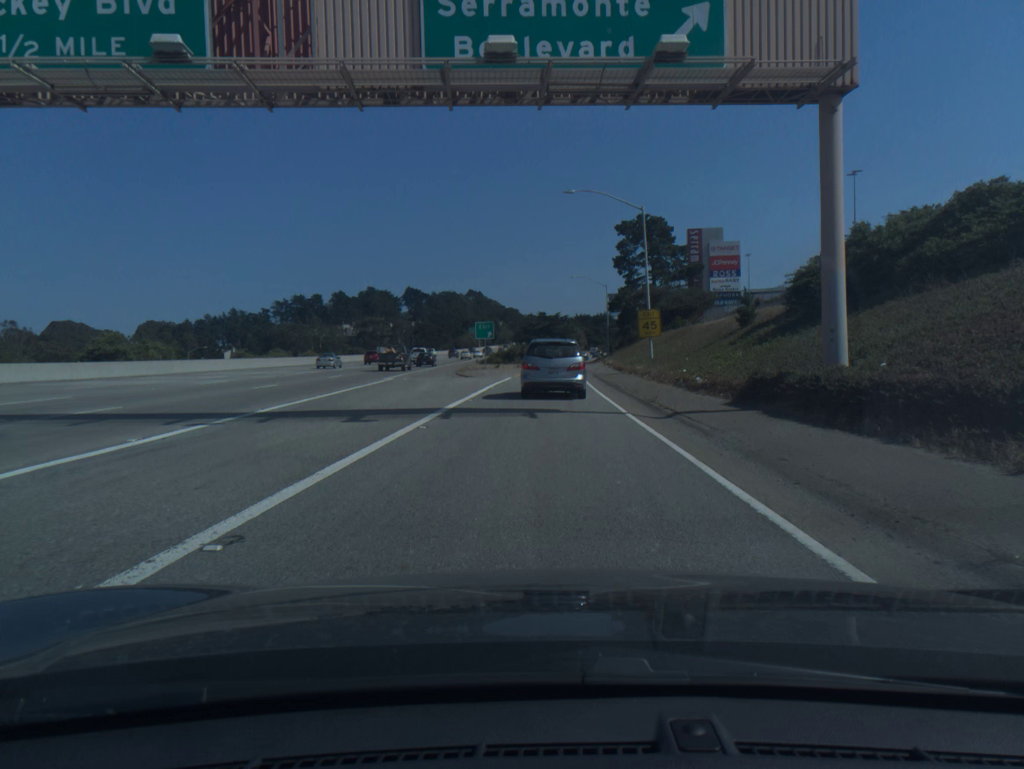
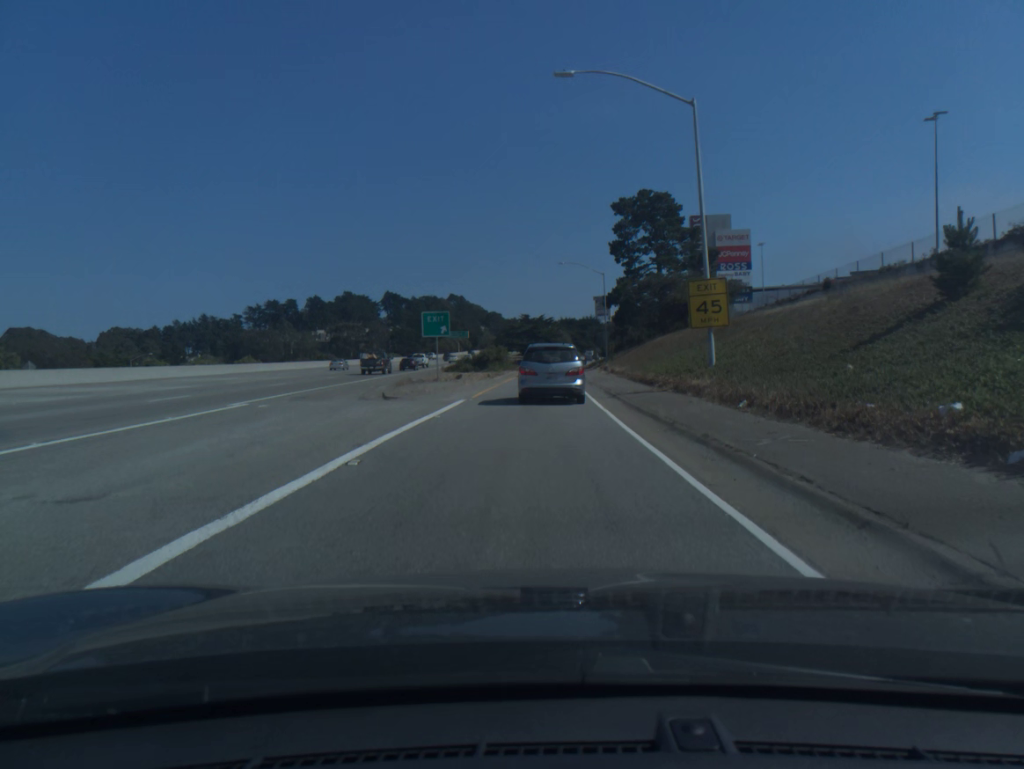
(+0.2, +18.9) m; +1°
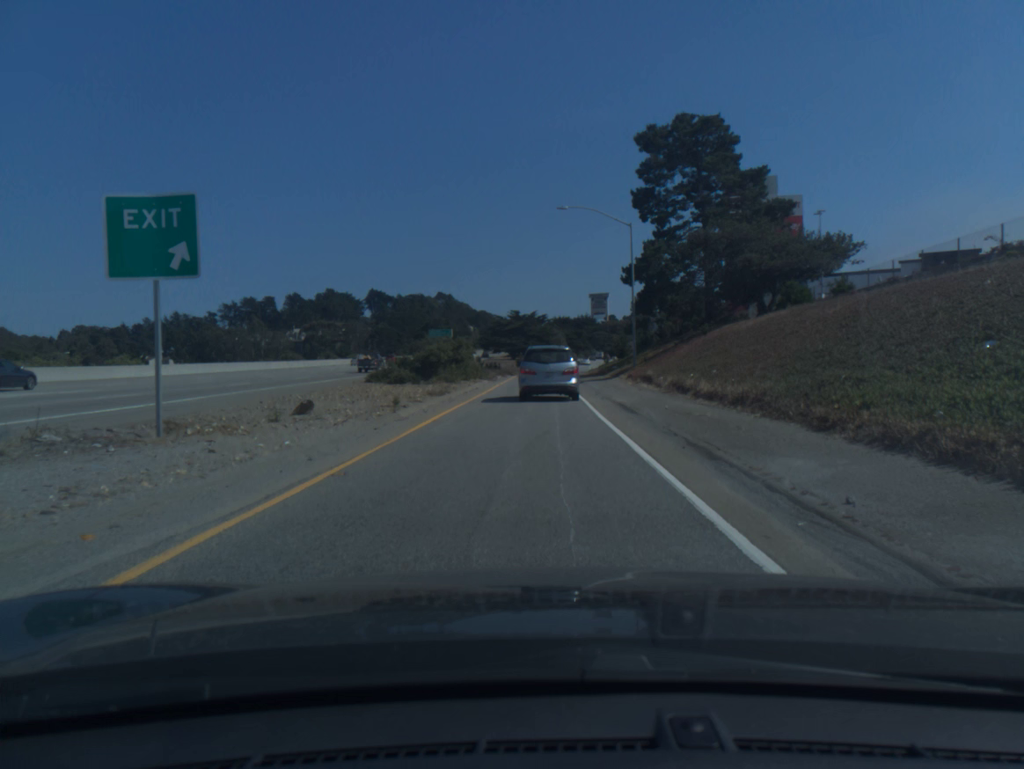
(+0.2, +27.4) m; +1°
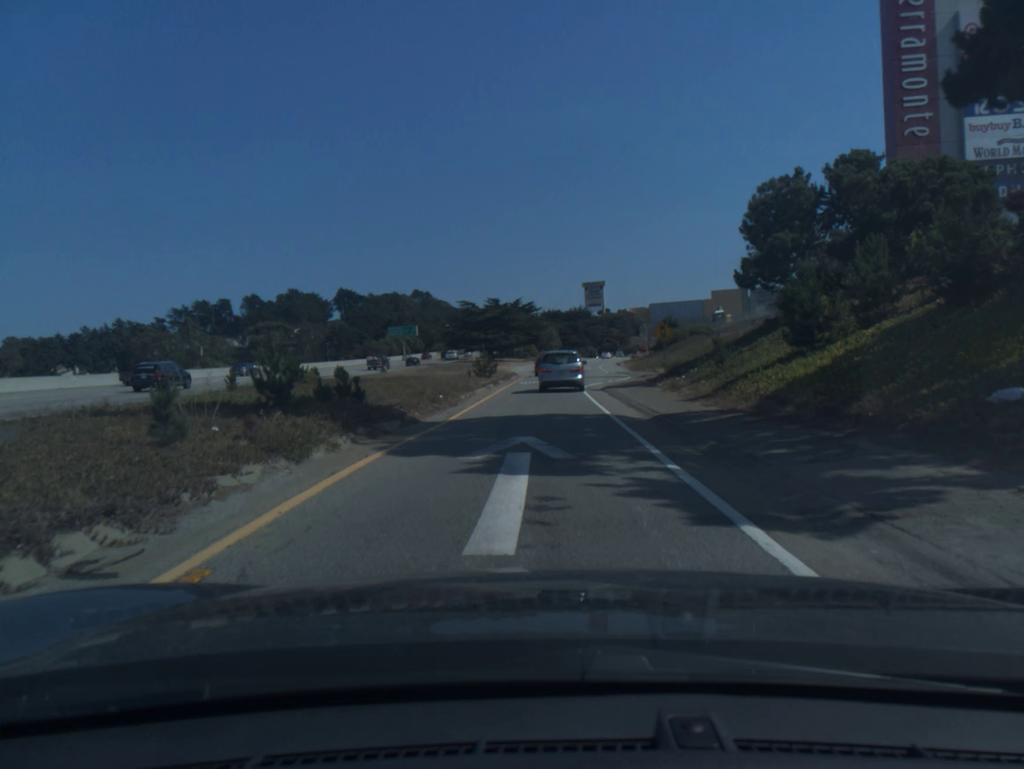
(0.0, +47.6) m; +1°
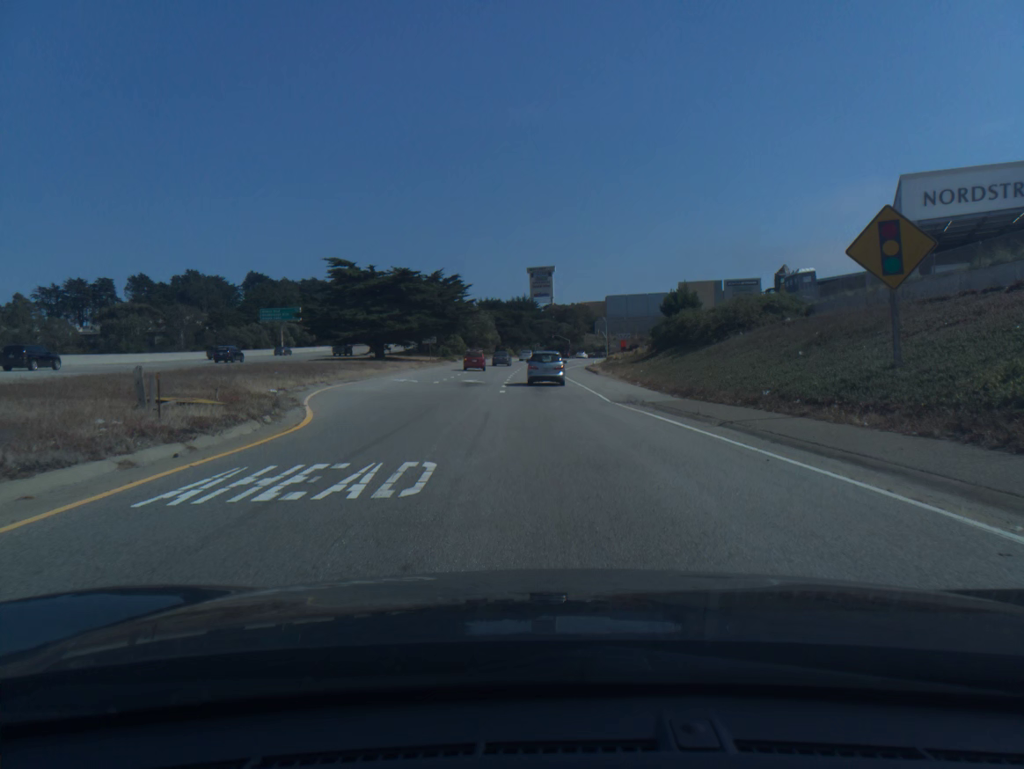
(+2.0, +50.4) m; +4°
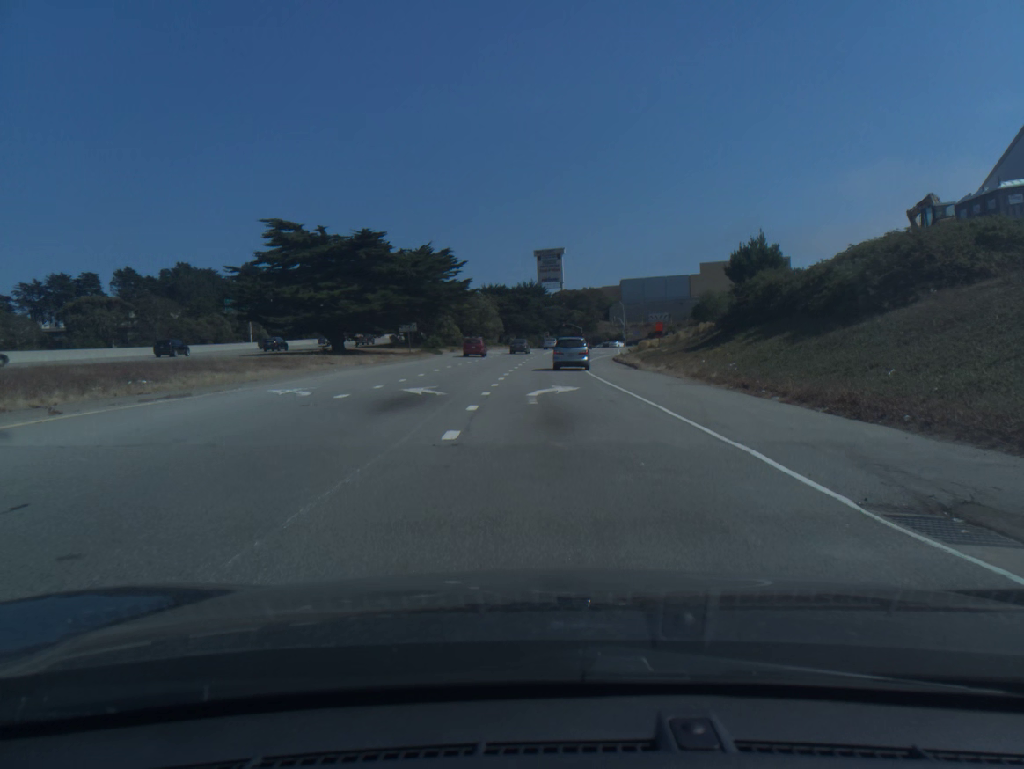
(-0.1, +20.4) m; -1°
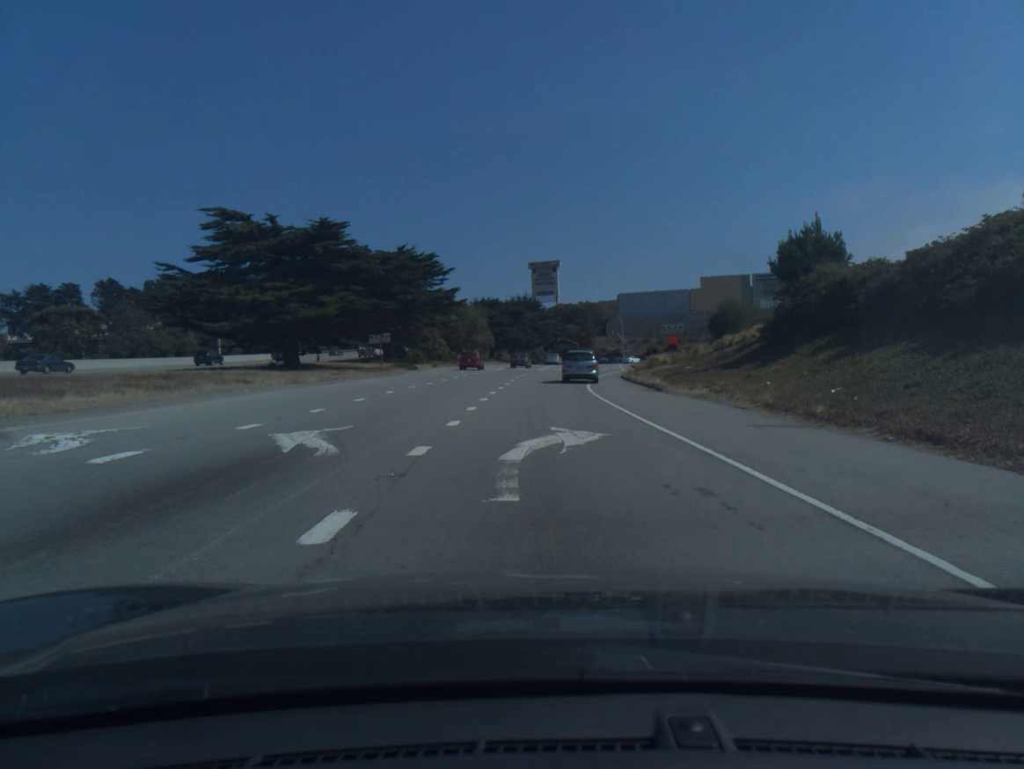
(0.0, +10.2) m; 0°
